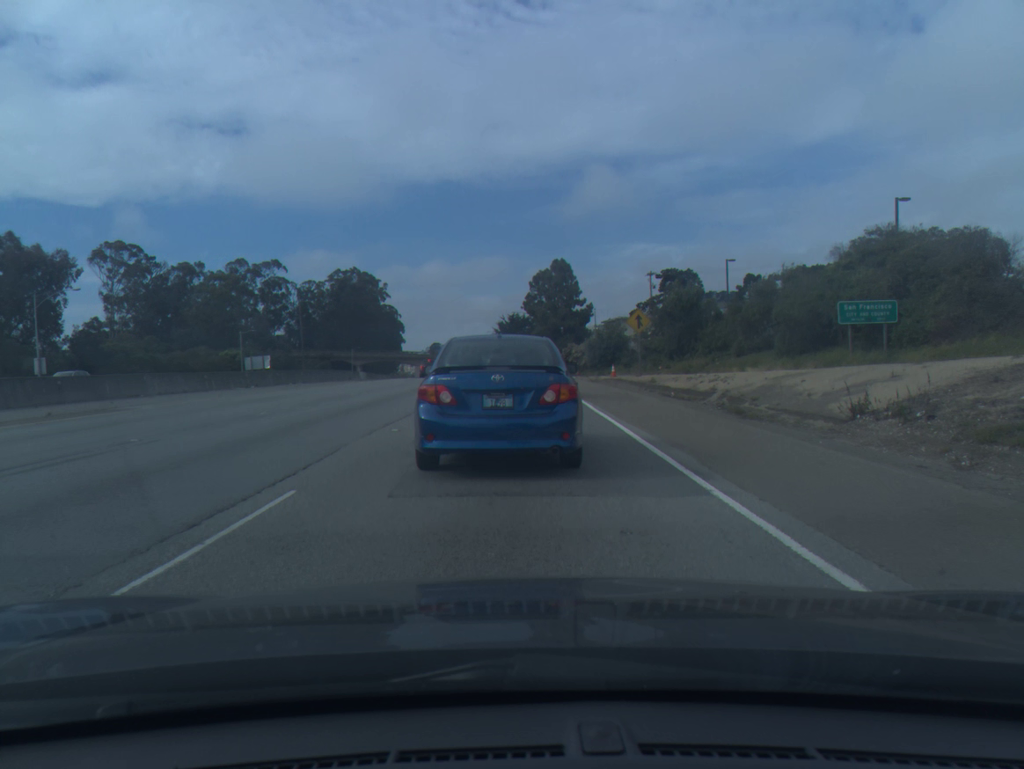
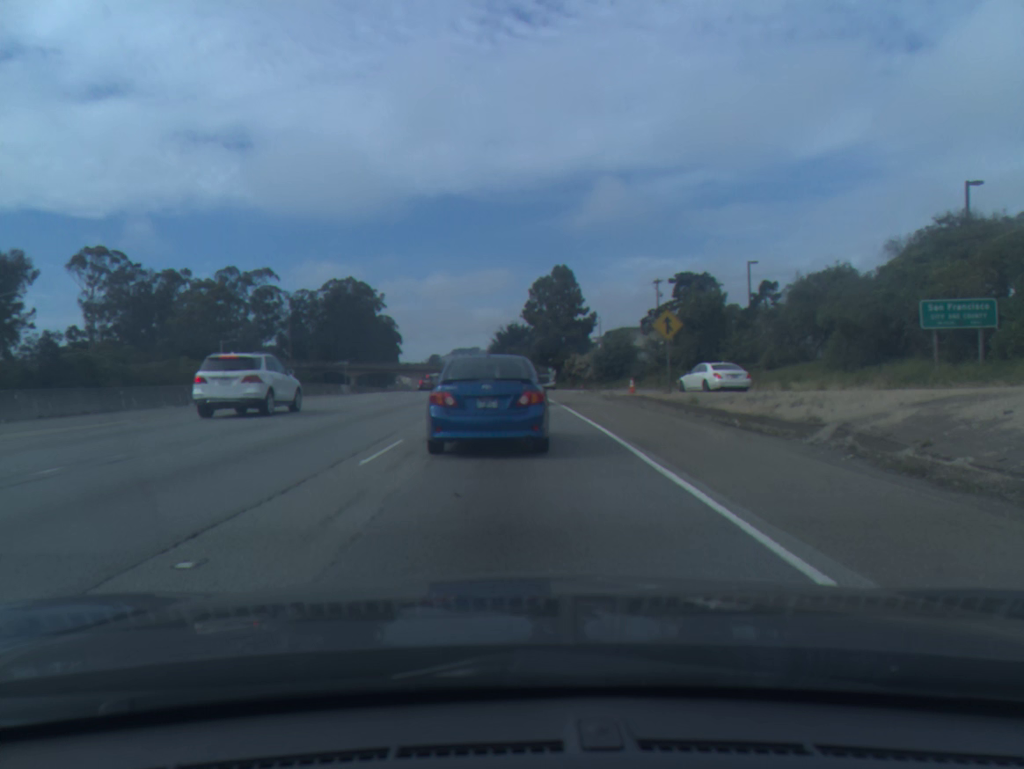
(0.0, +8.0) m; +1°
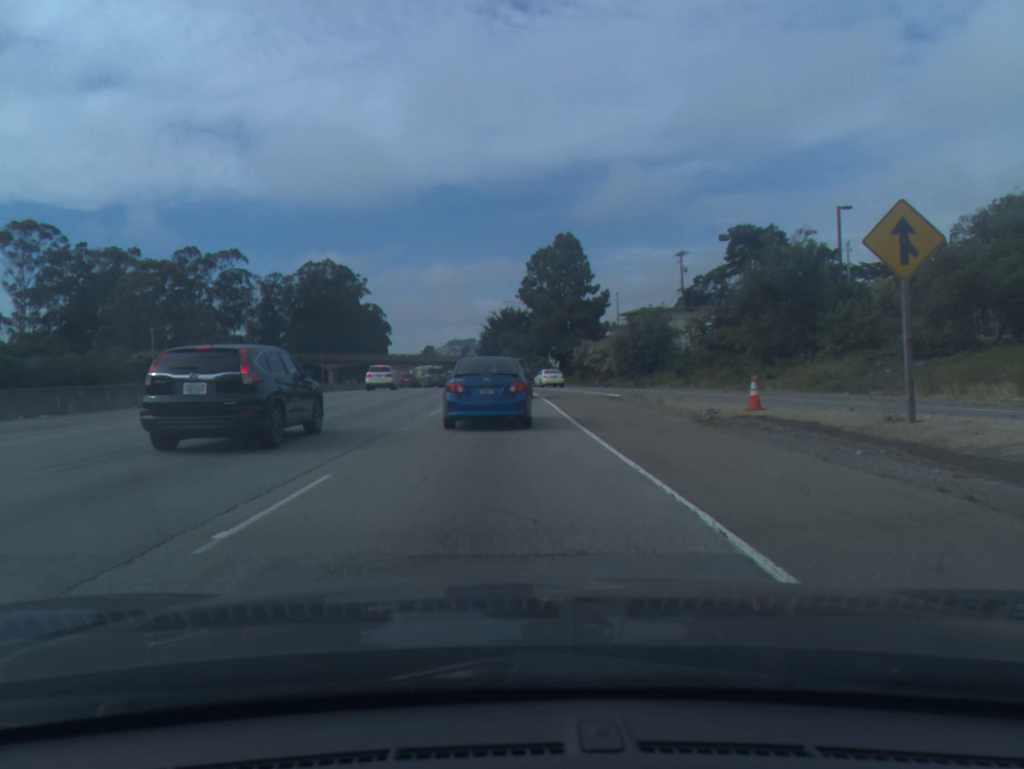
(-0.1, +19.1) m; 0°
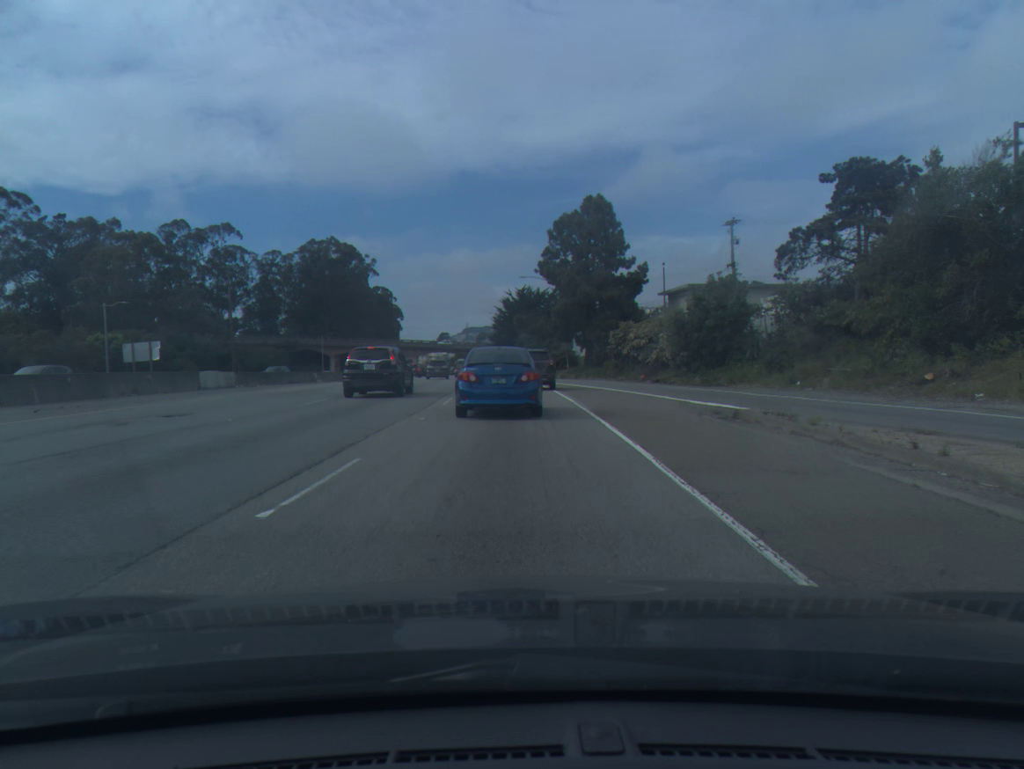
(-0.3, +14.2) m; -1°
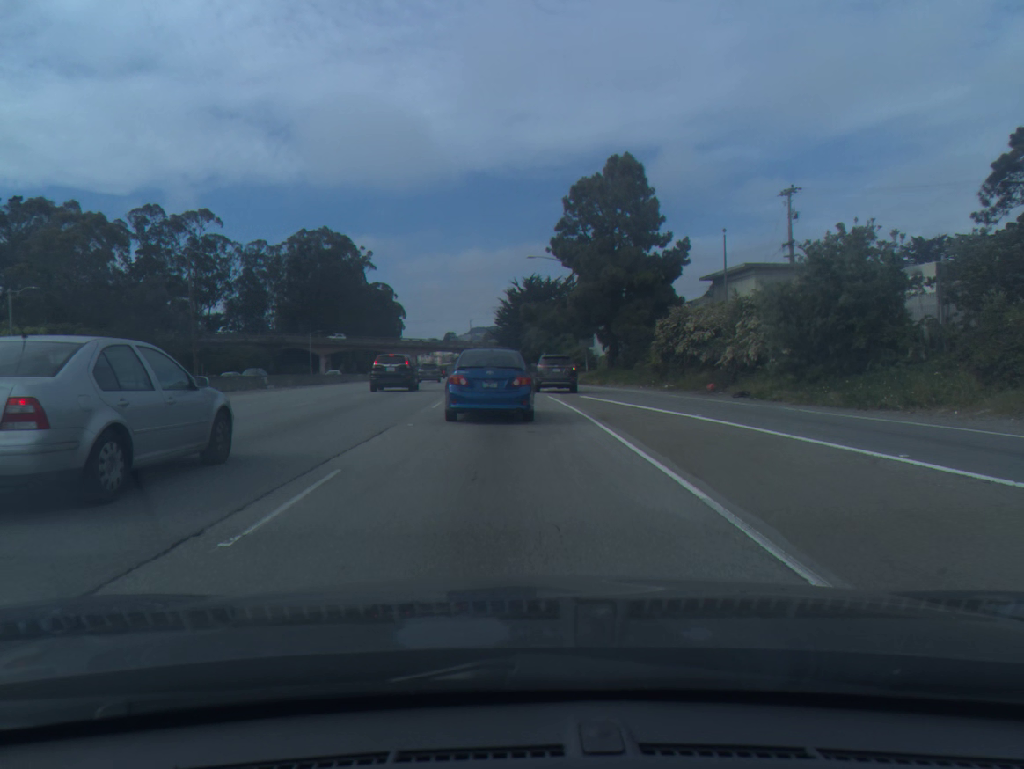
(-0.1, +15.4) m; -1°
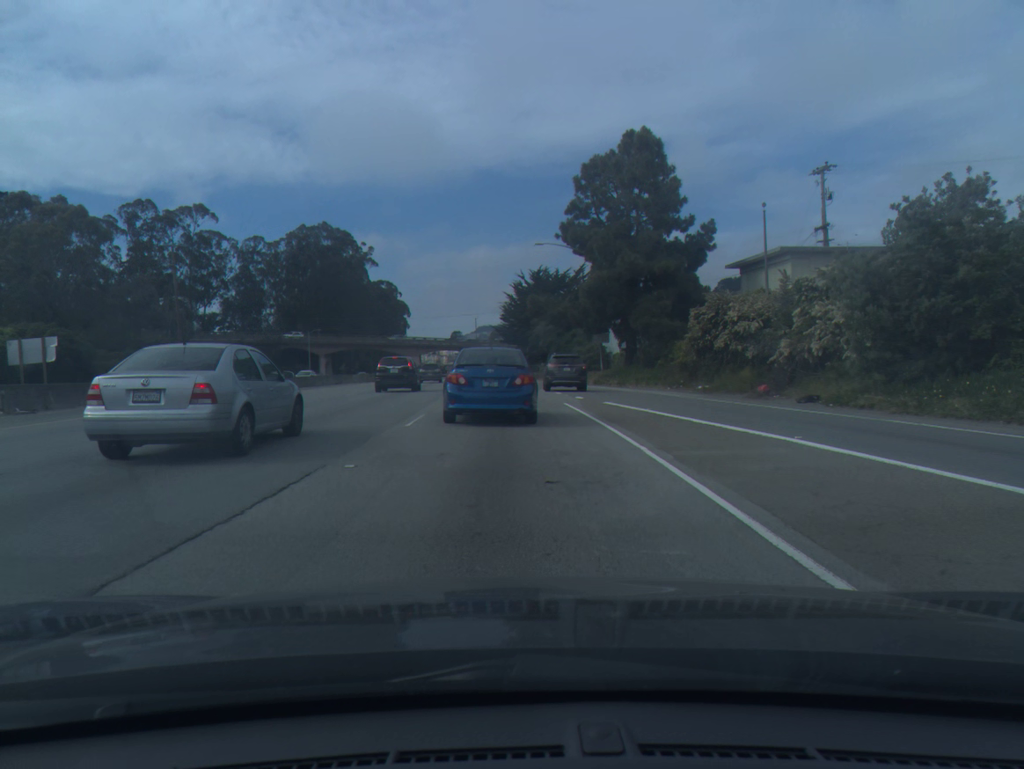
(0.0, +5.7) m; 0°
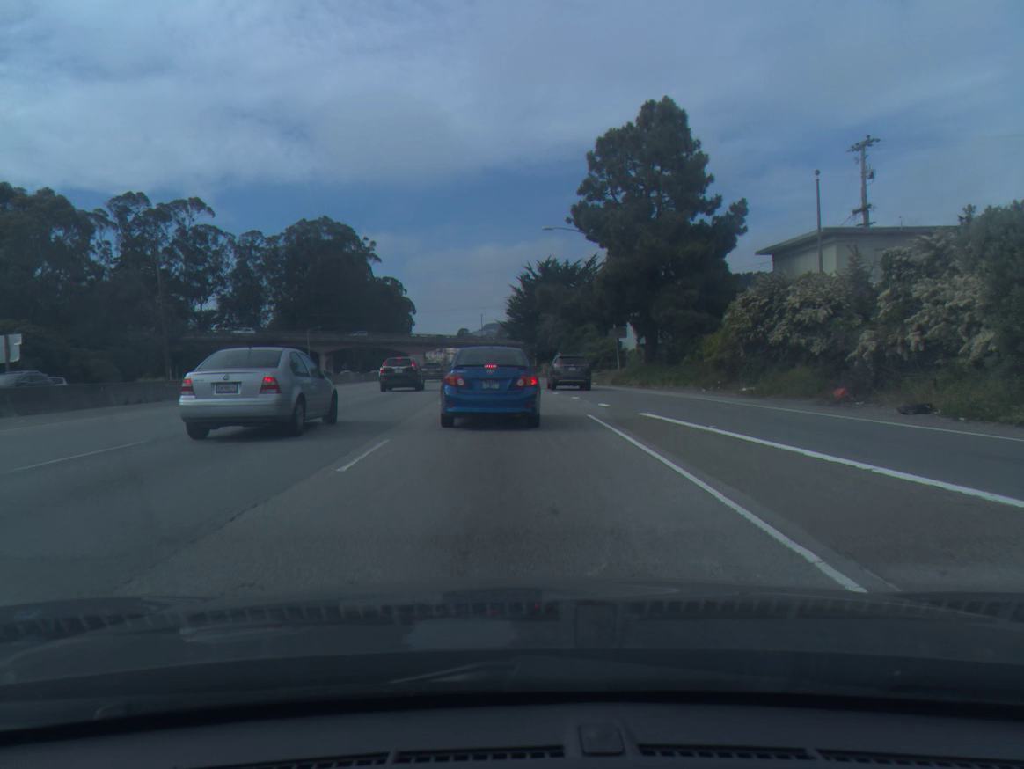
(0.0, +5.7) m; 0°
